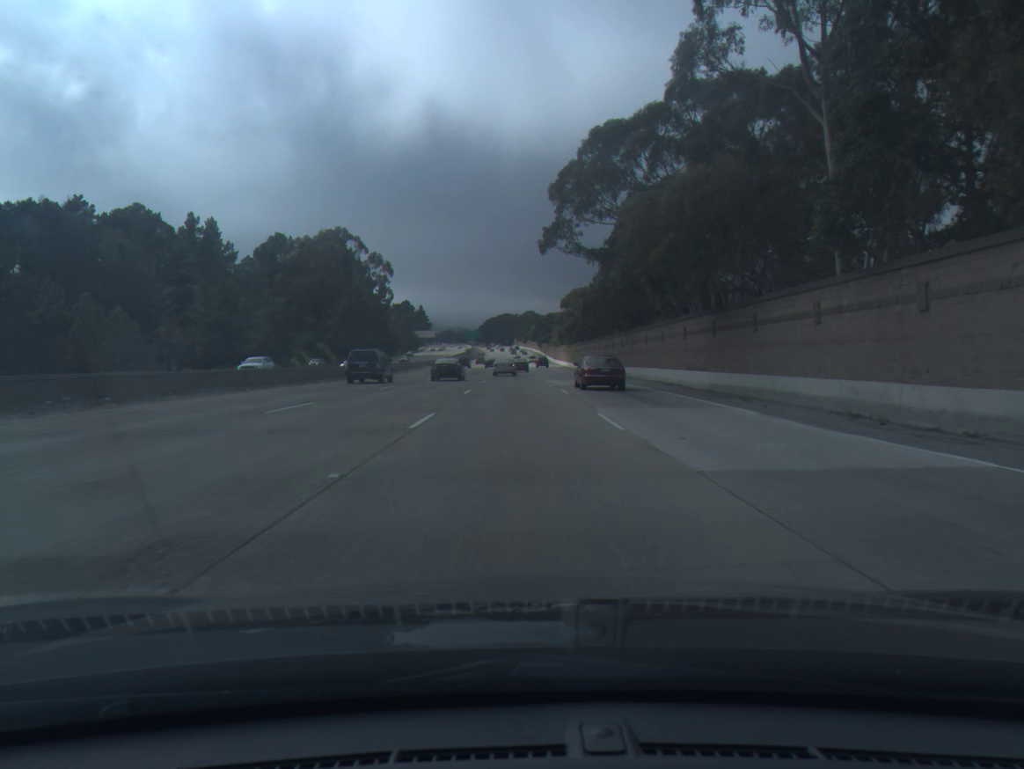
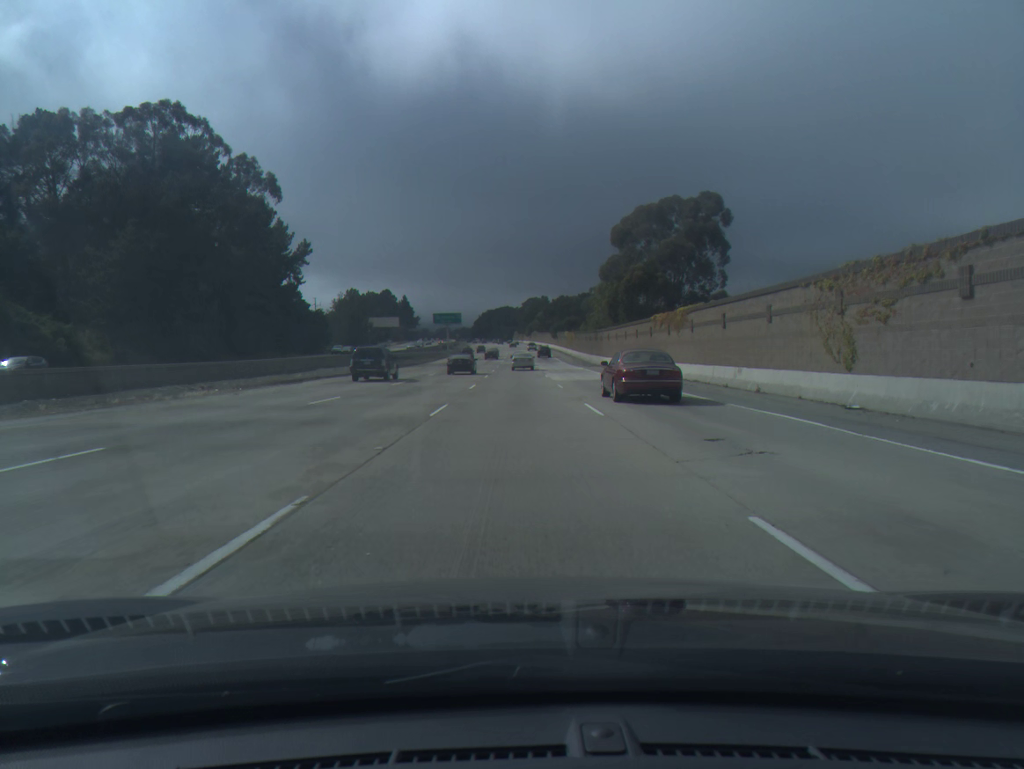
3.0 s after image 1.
(-0.3, +99.1) m; 0°
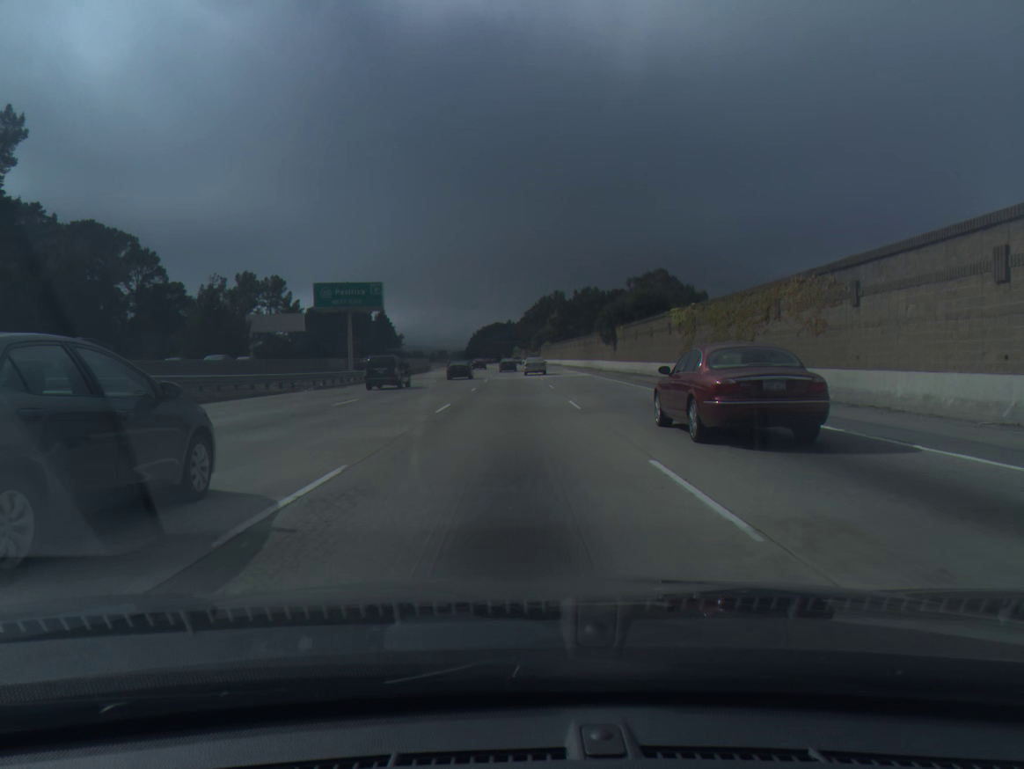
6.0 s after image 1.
(0.0, +98.8) m; 0°
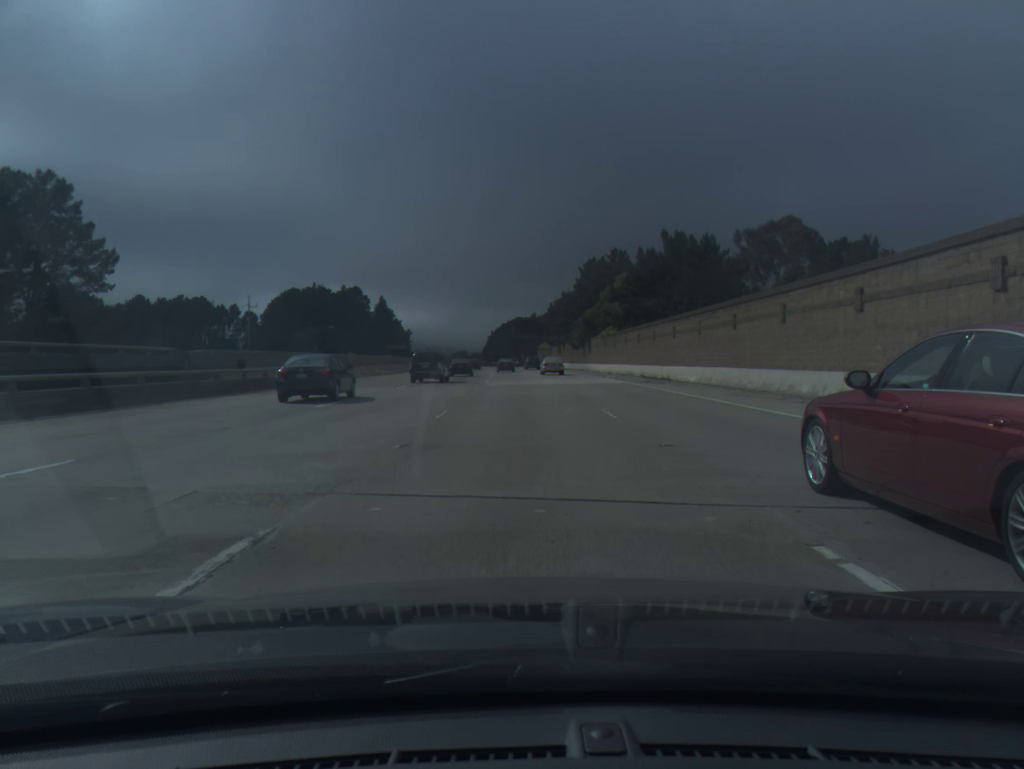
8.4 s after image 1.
(-0.5, +78.1) m; -1°
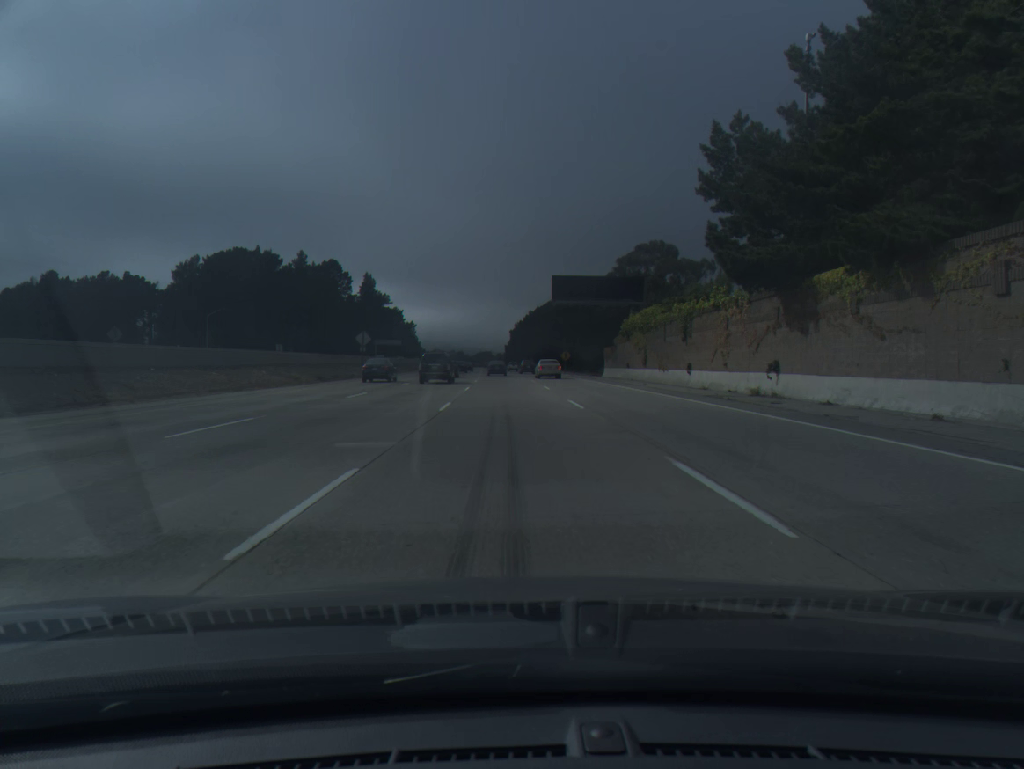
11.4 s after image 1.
(-1.9, +97.3) m; -2°
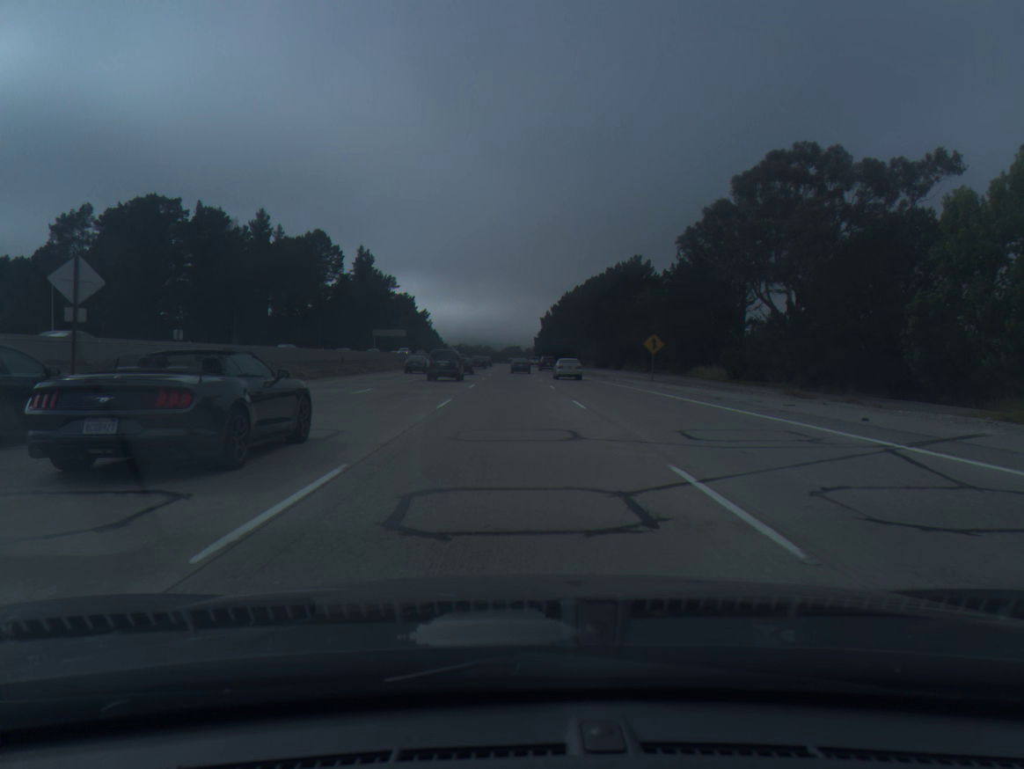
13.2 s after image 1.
(-1.1, +58.7) m; -2°
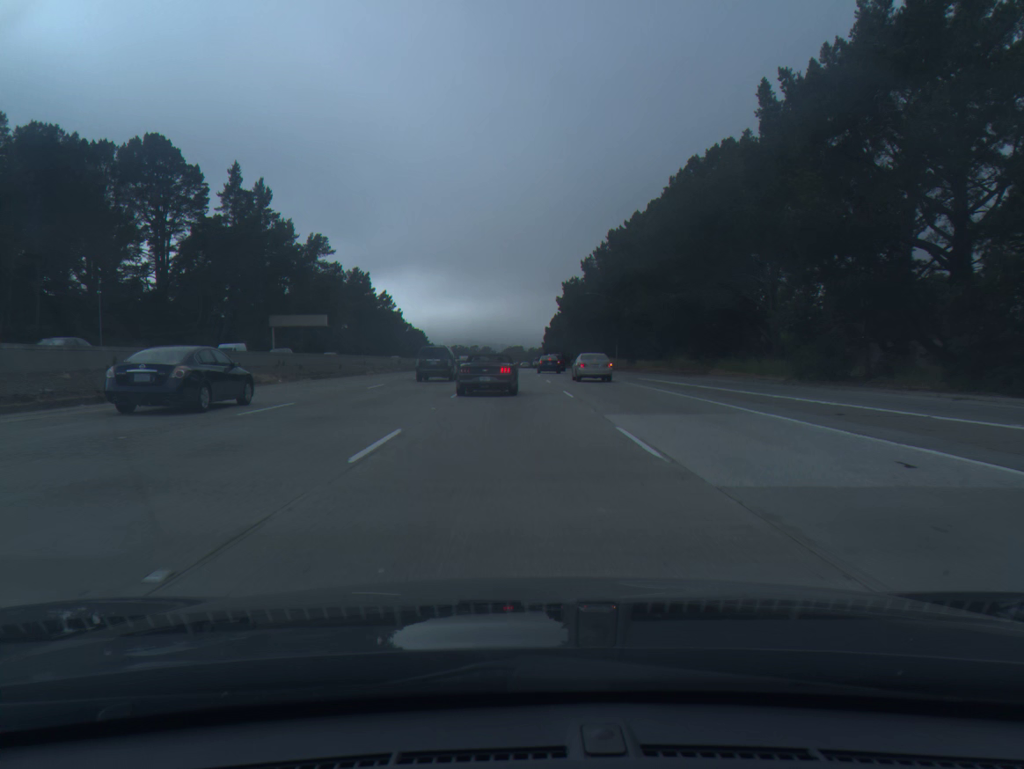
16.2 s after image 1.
(-0.7, +98.3) m; 0°
